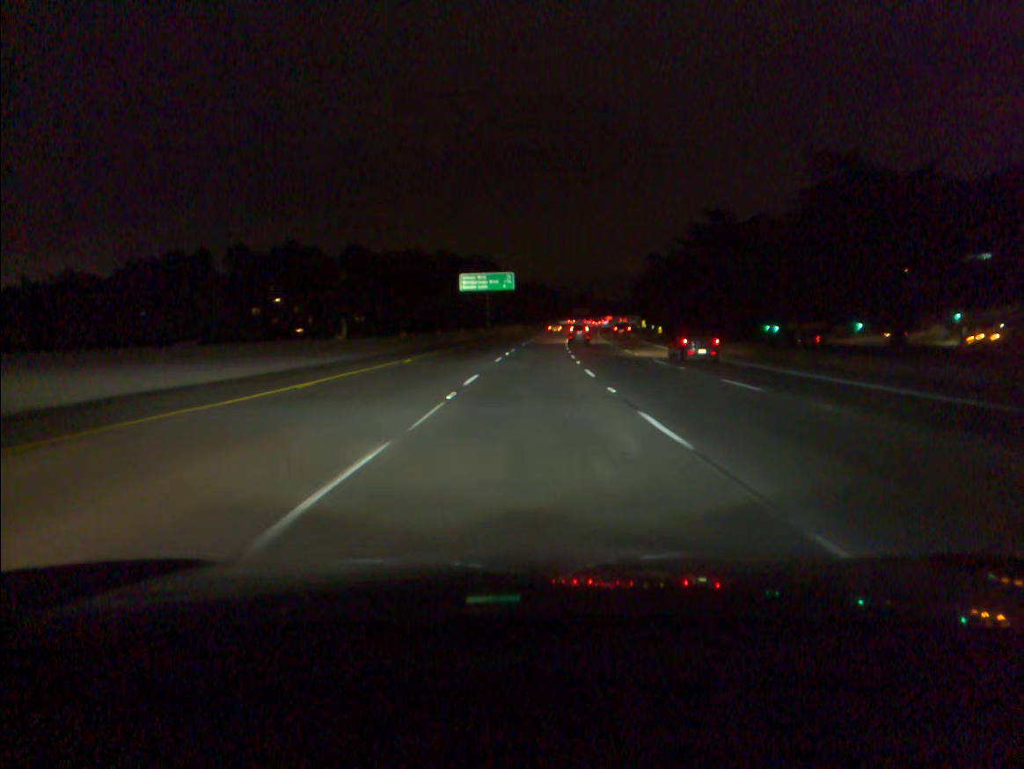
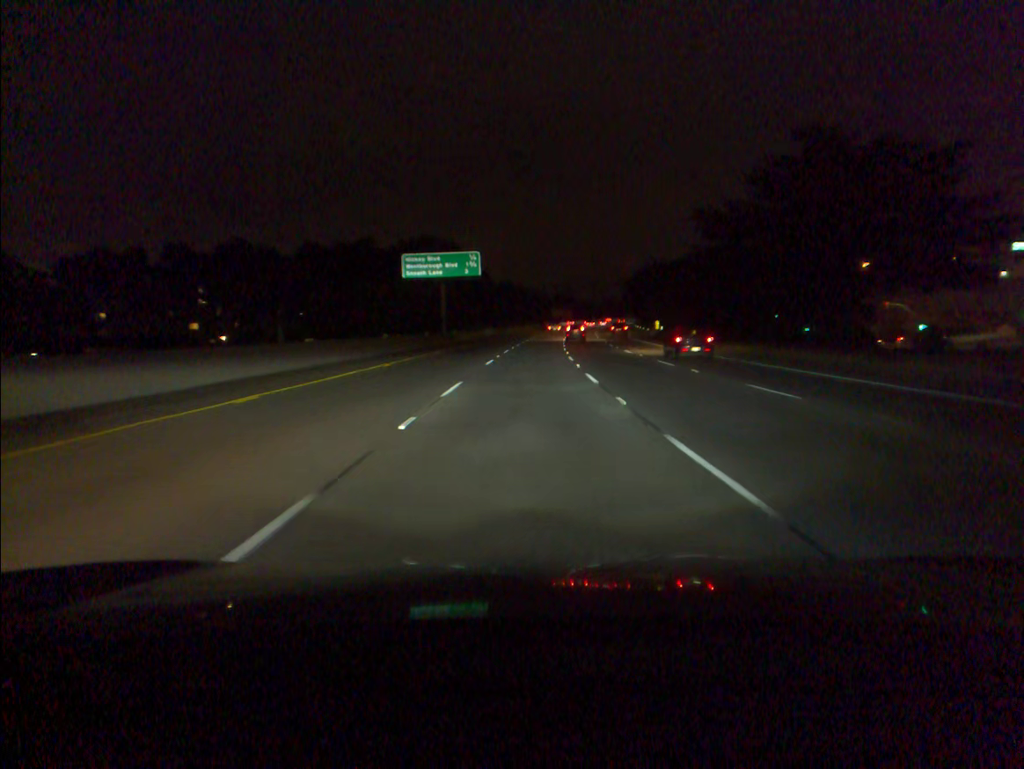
(+0.4, +32.5) m; +2°
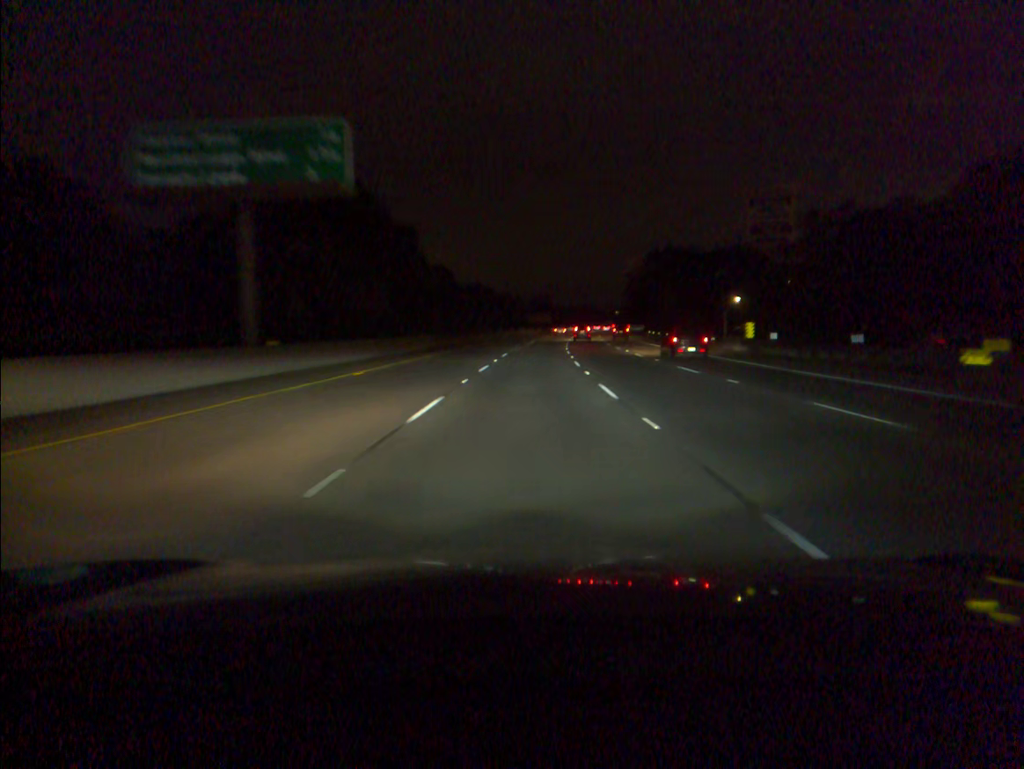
(+0.9, +48.5) m; +2°
